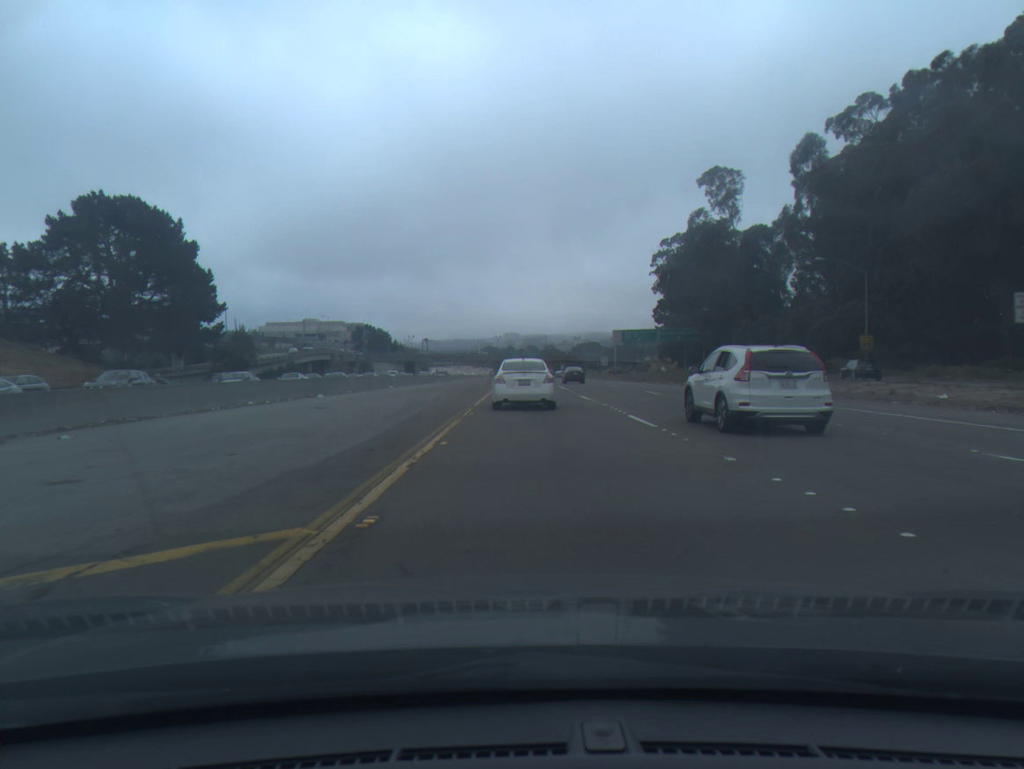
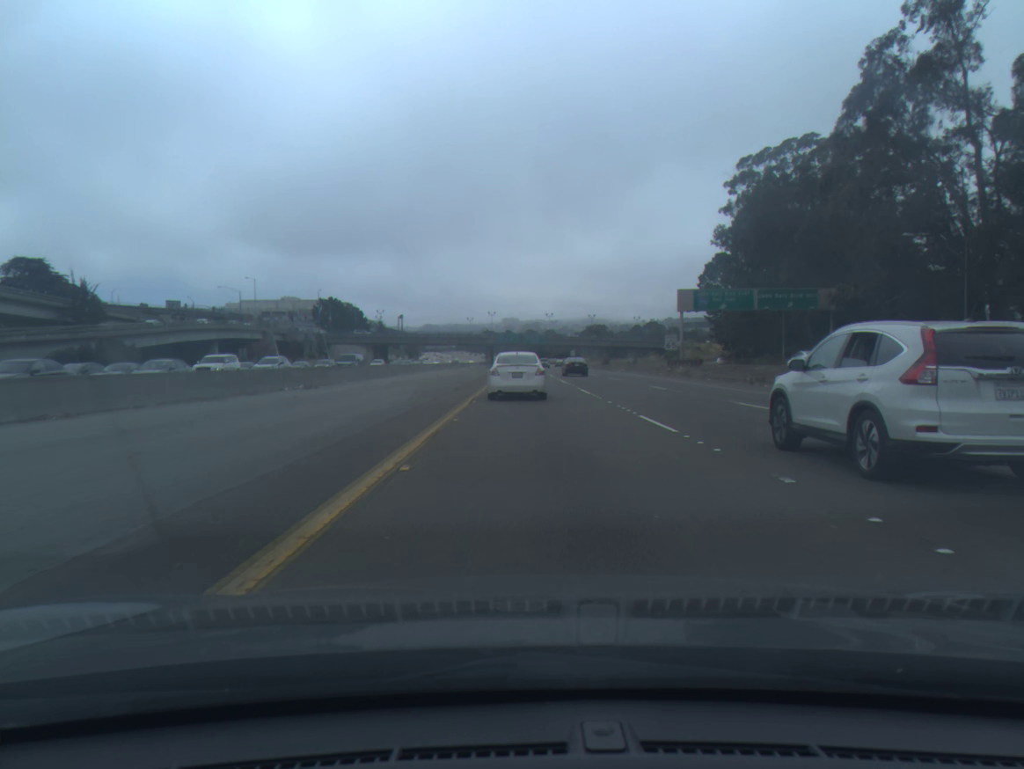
(-0.1, +61.2) m; 0°
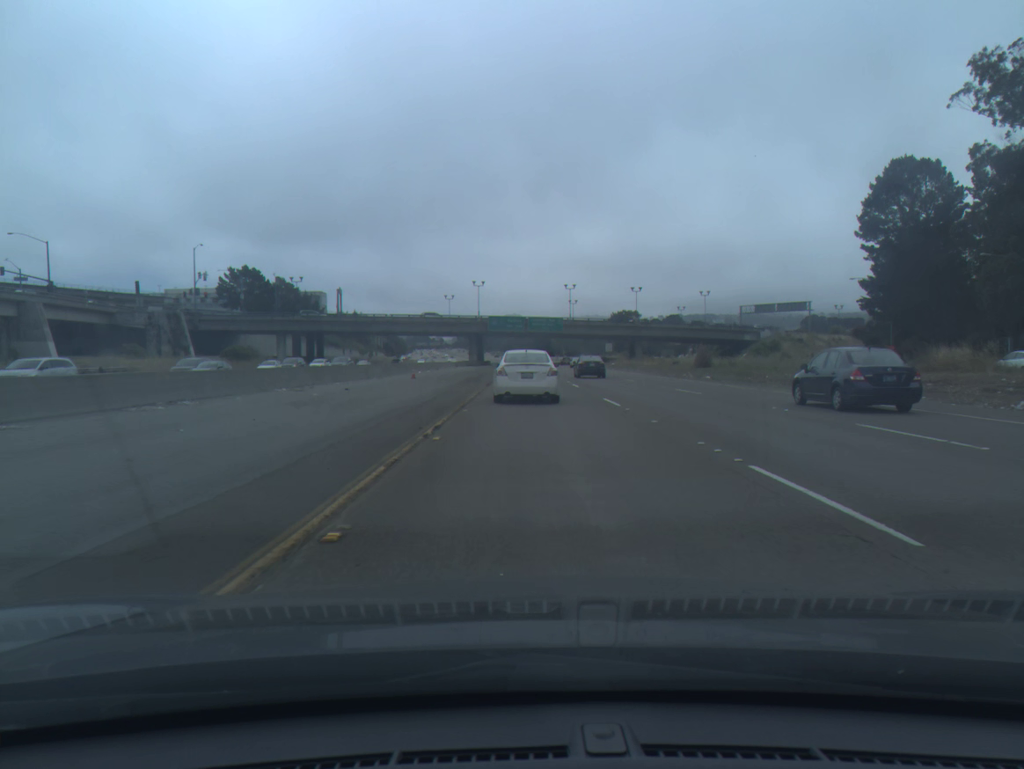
(-0.2, +82.0) m; 0°
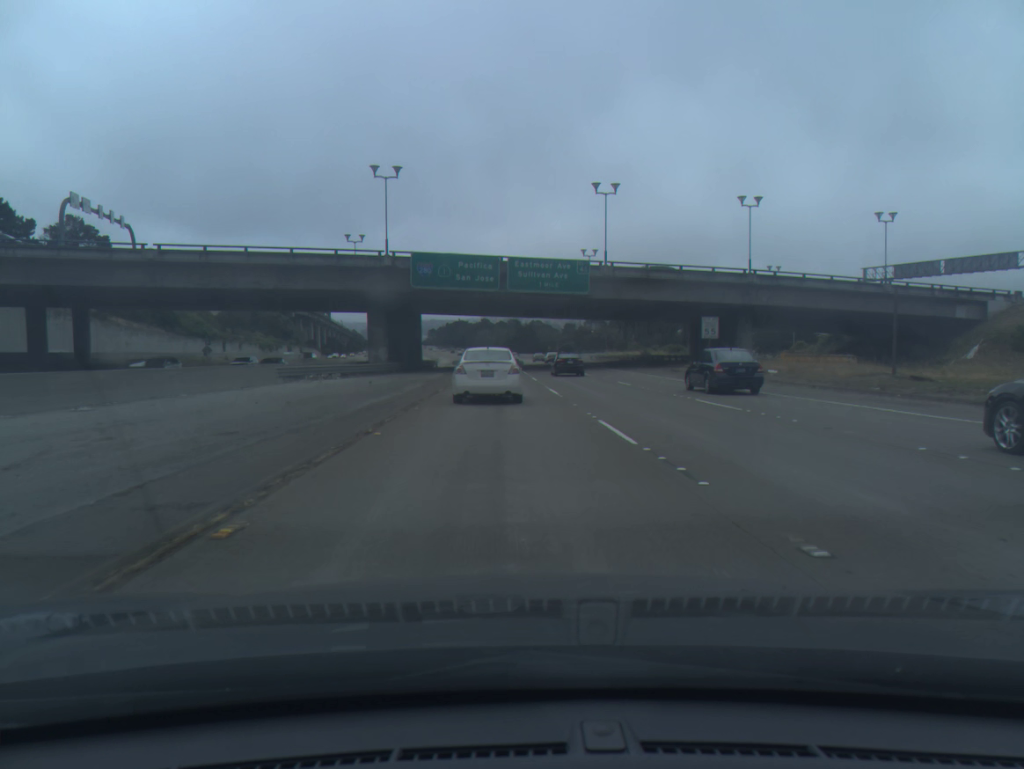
(+0.6, +84.2) m; +2°
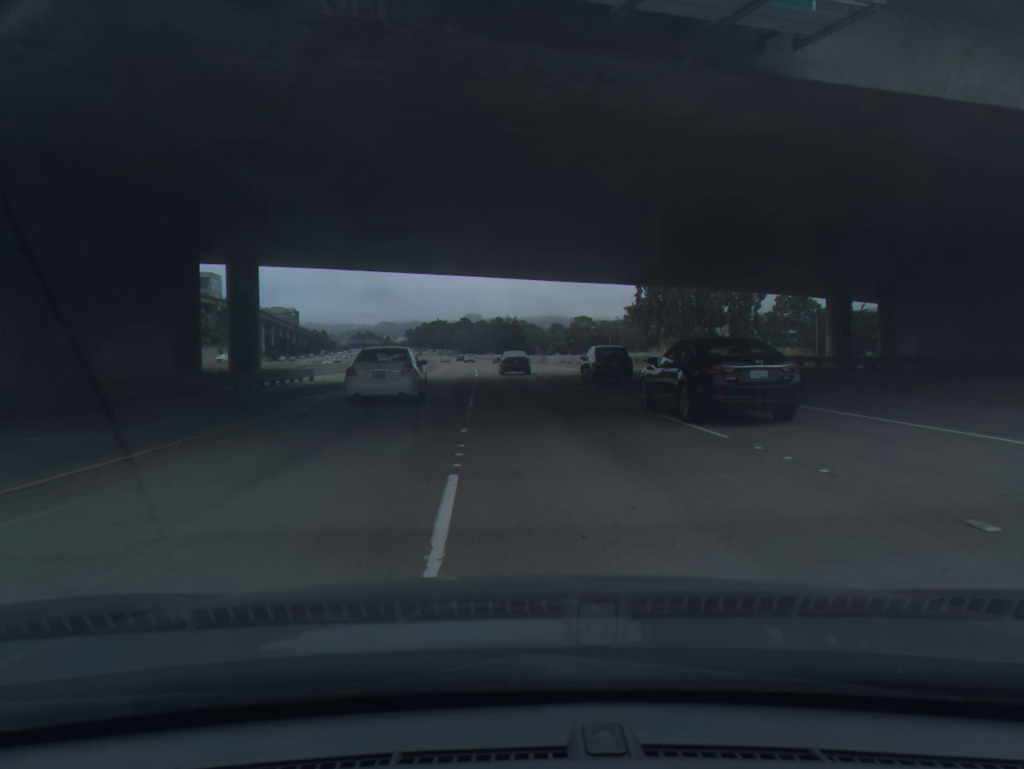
(+0.8, +50.6) m; +1°
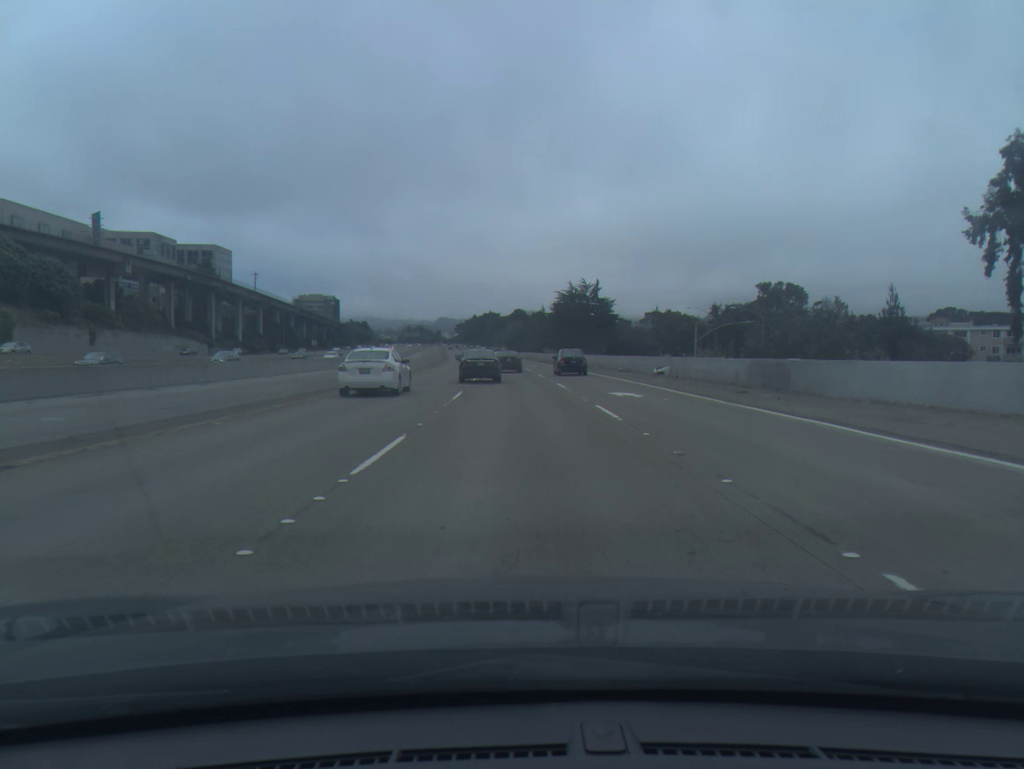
(-3.1, +82.6) m; -4°
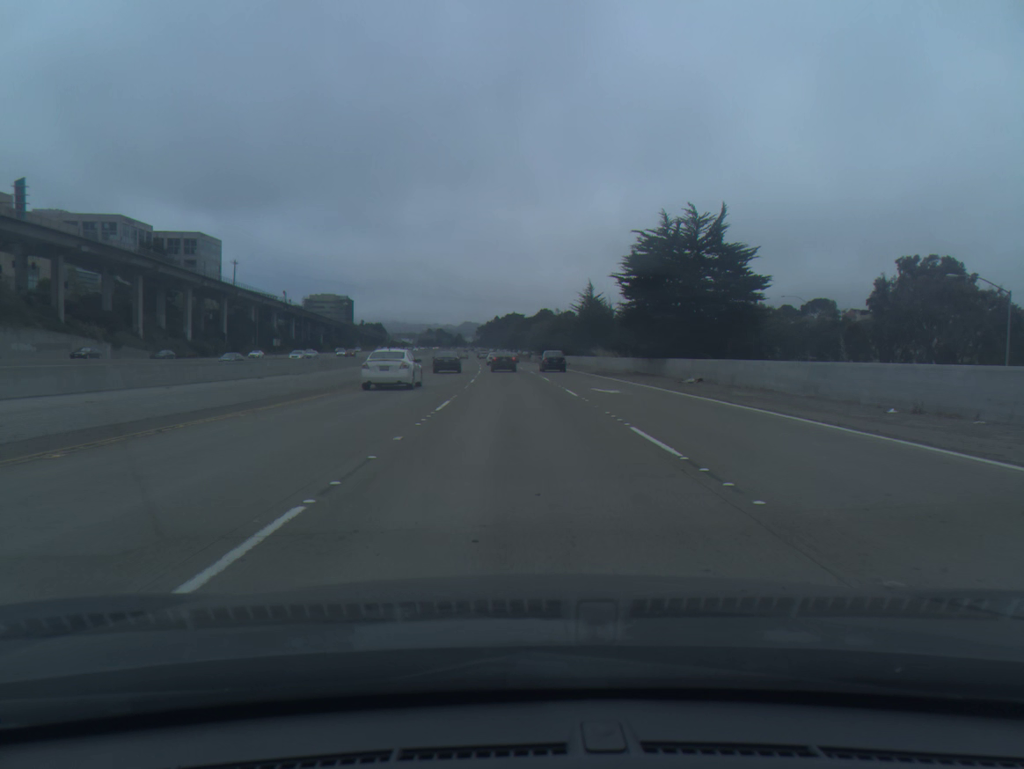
(-0.9, +49.1) m; -2°
